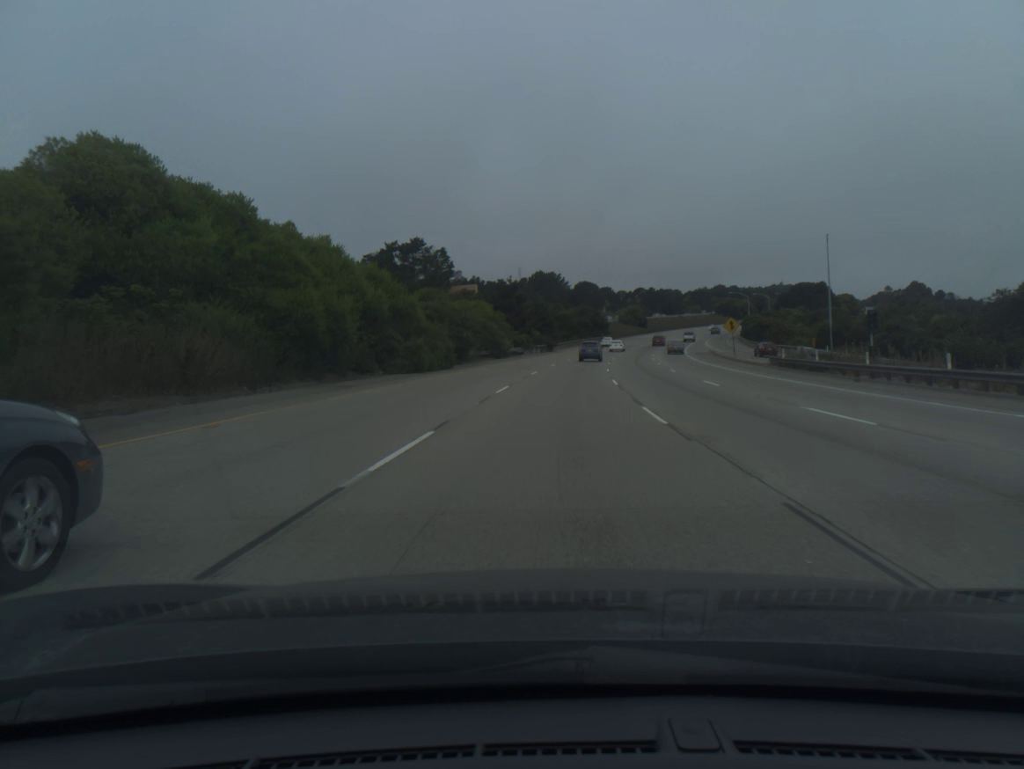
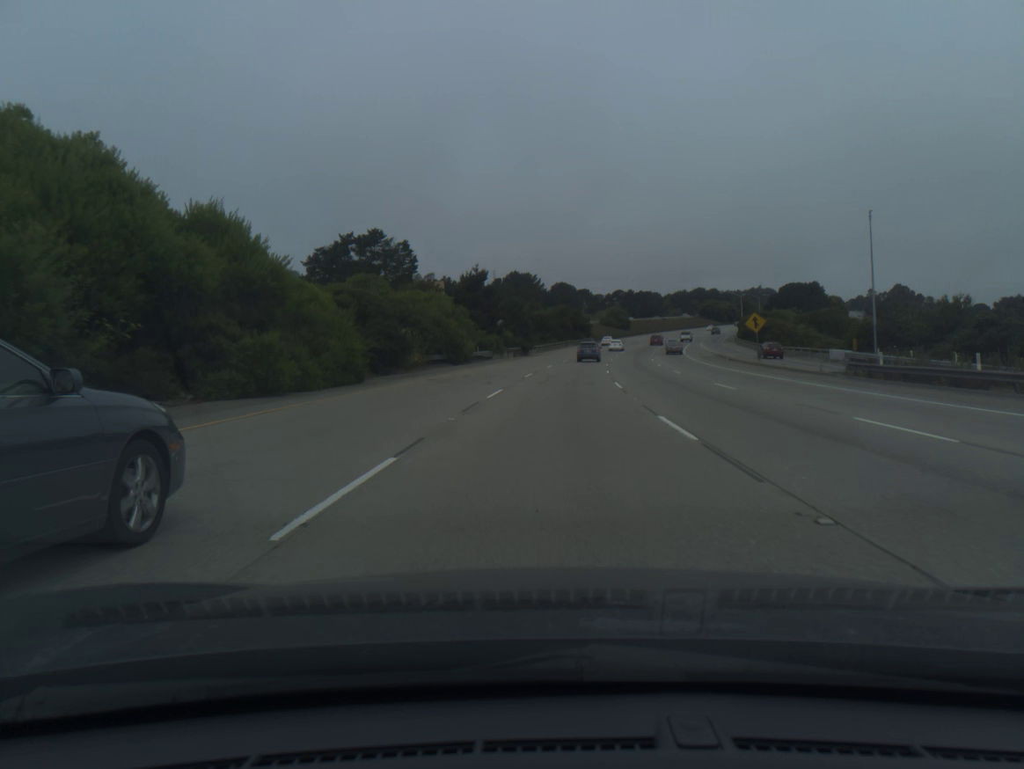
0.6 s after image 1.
(+0.2, +17.4) m; +2°
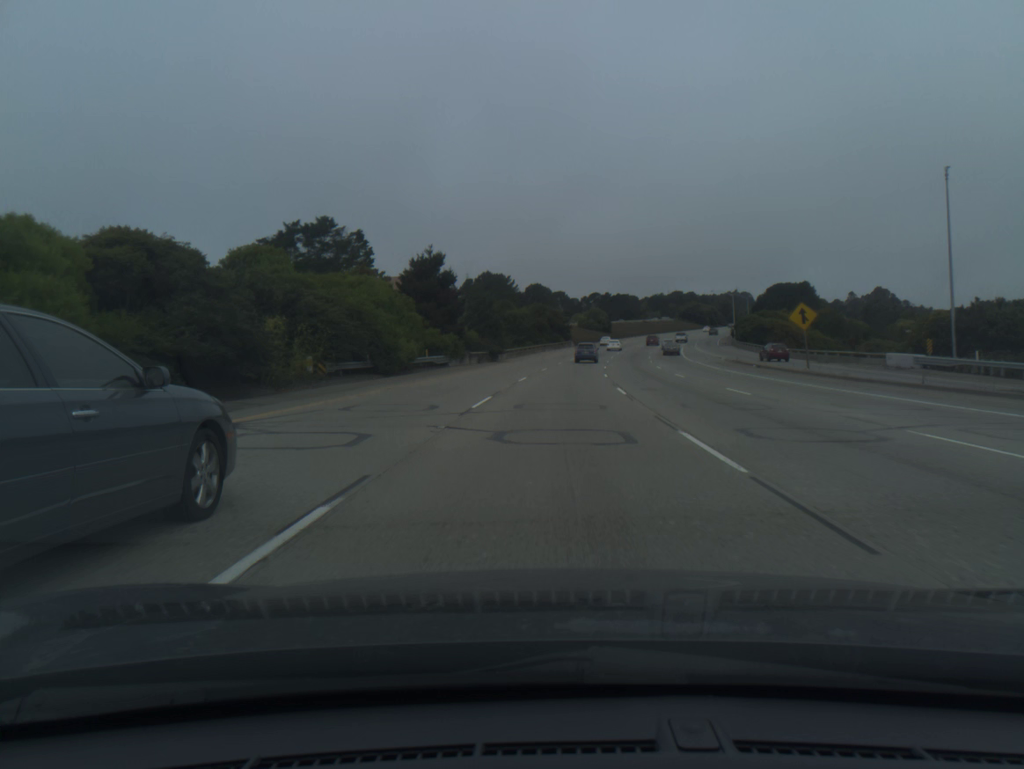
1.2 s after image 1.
(+0.3, +17.4) m; +2°
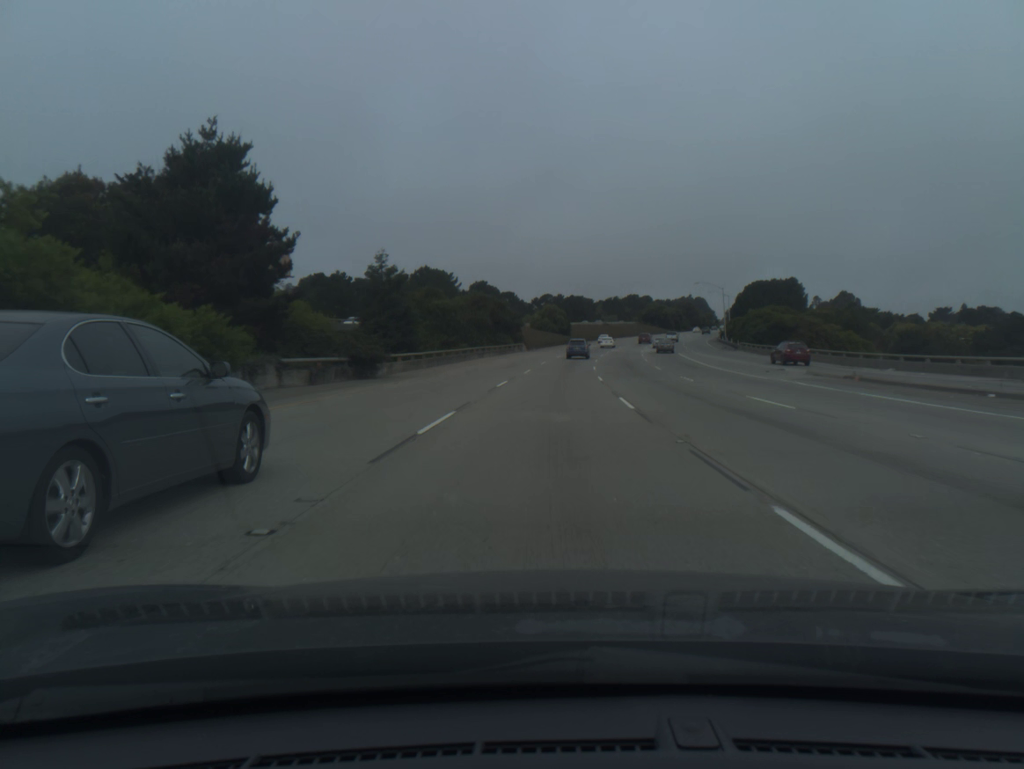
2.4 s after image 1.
(+1.1, +34.7) m; +4°
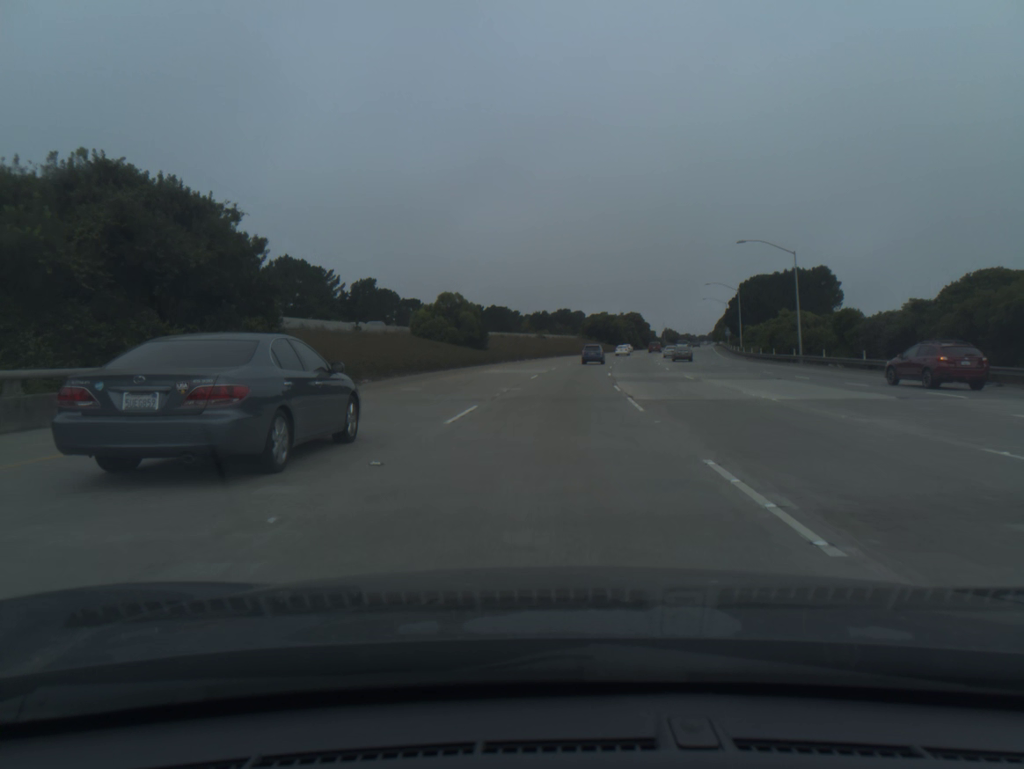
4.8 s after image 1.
(+3.4, +69.0) m; +6°
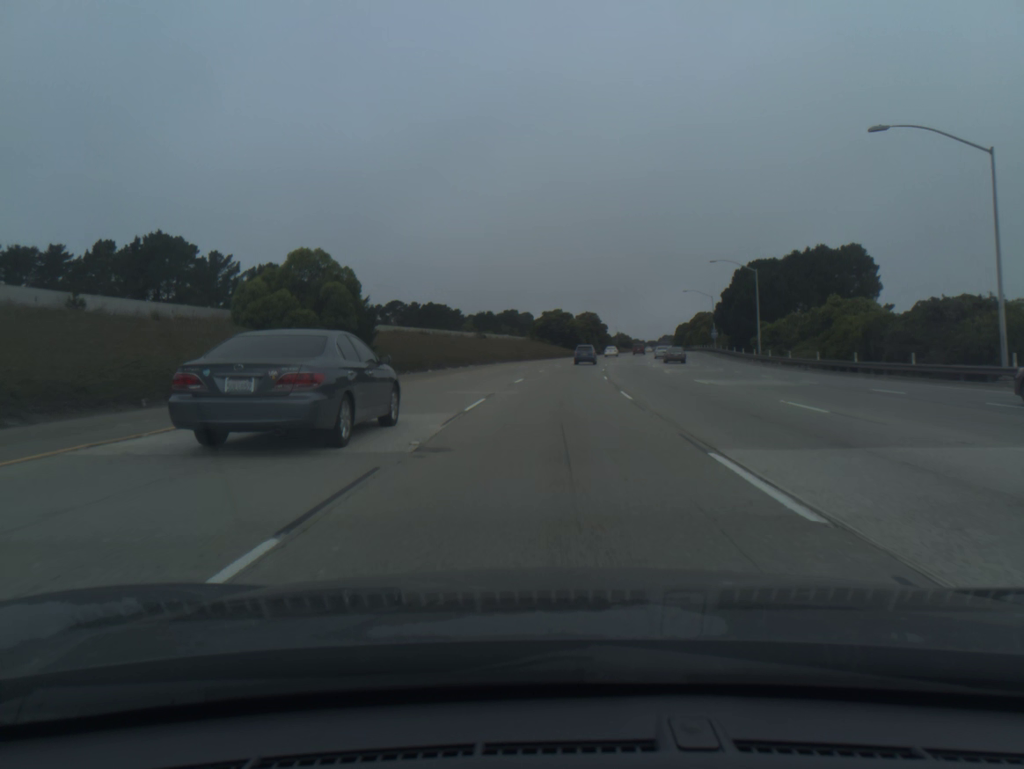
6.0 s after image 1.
(+1.1, +34.5) m; +4°
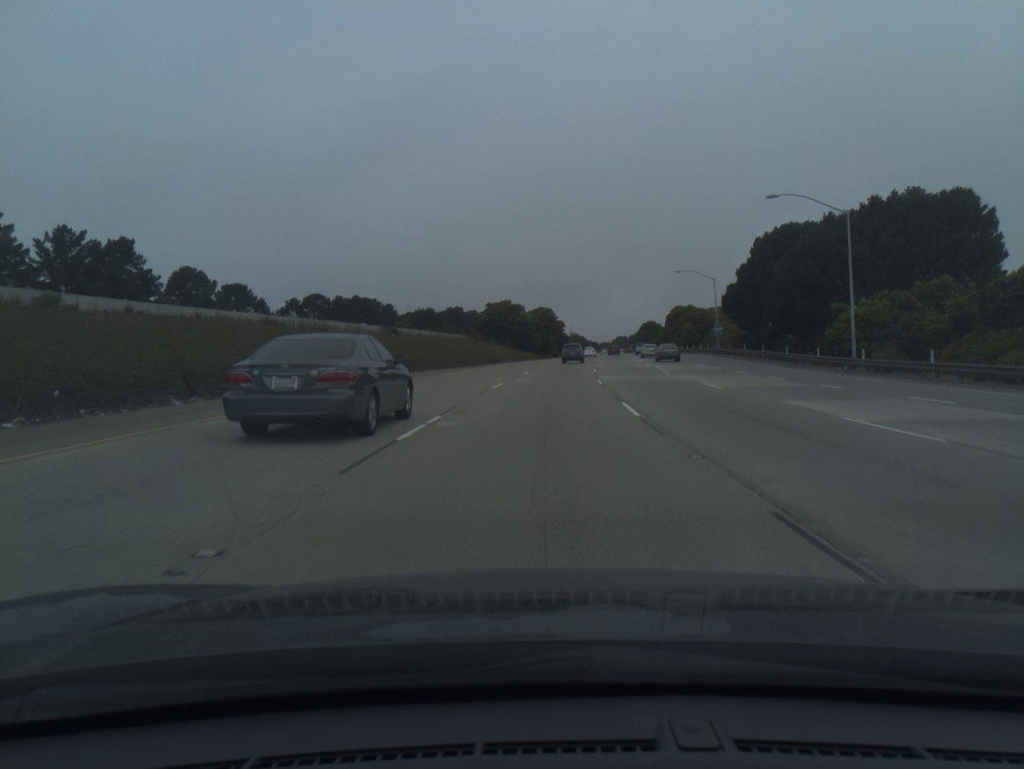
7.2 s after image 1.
(+1.2, +34.5) m; +4°
